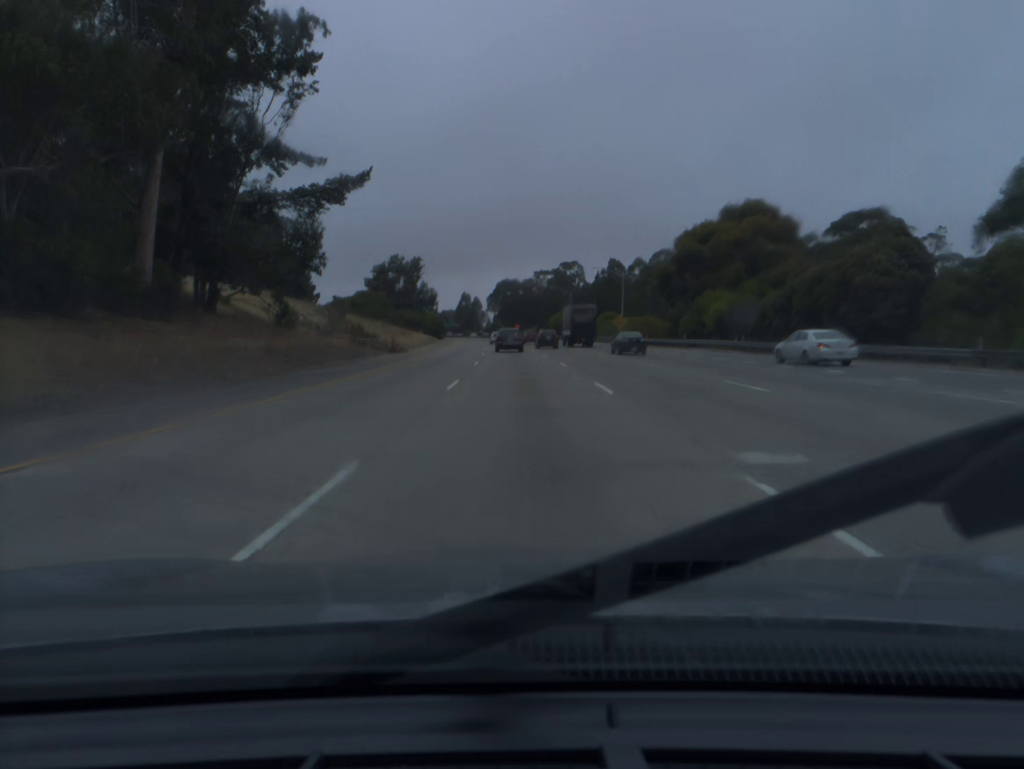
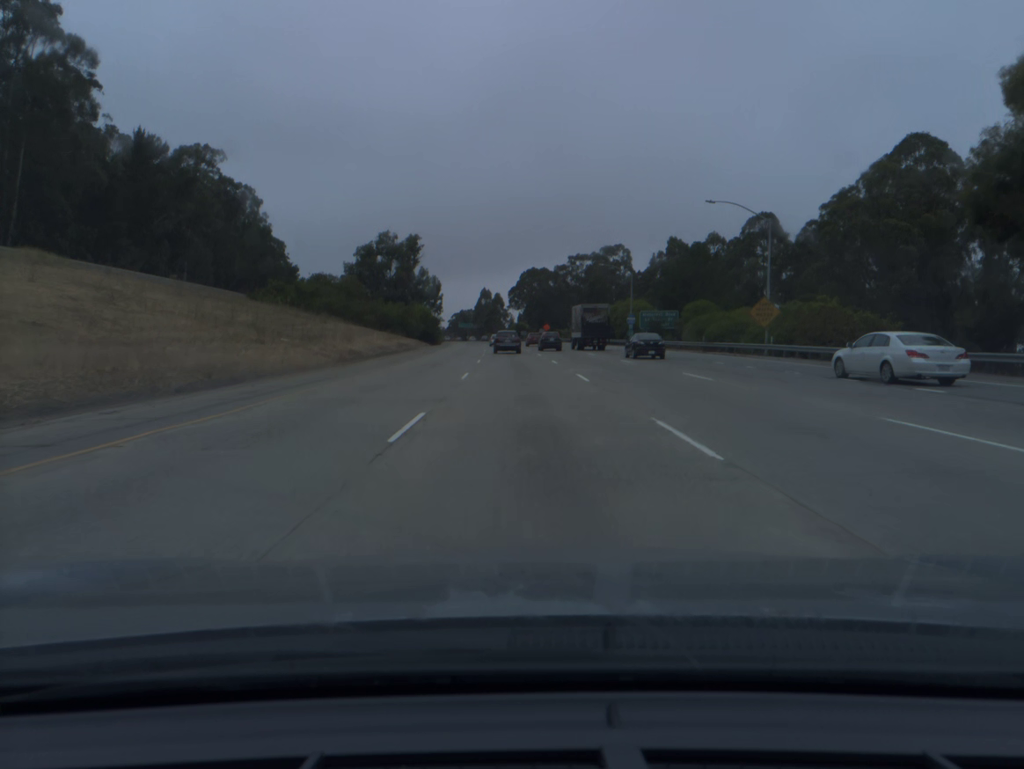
(-0.9, +52.9) m; -2°
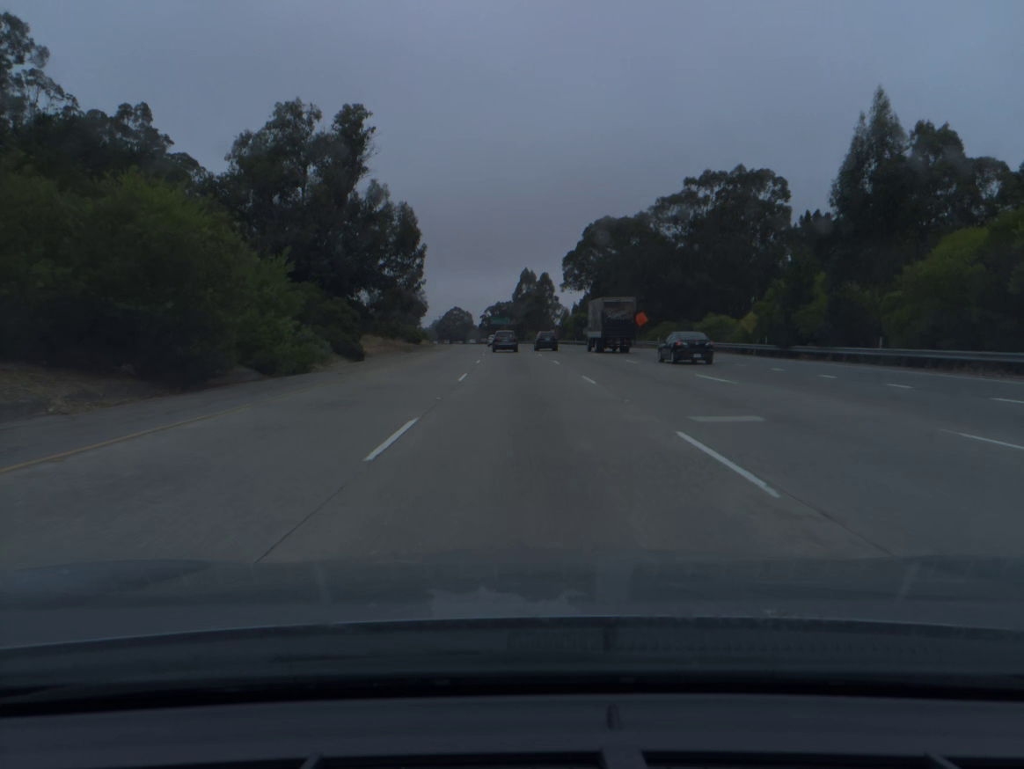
(-2.6, +89.1) m; -3°
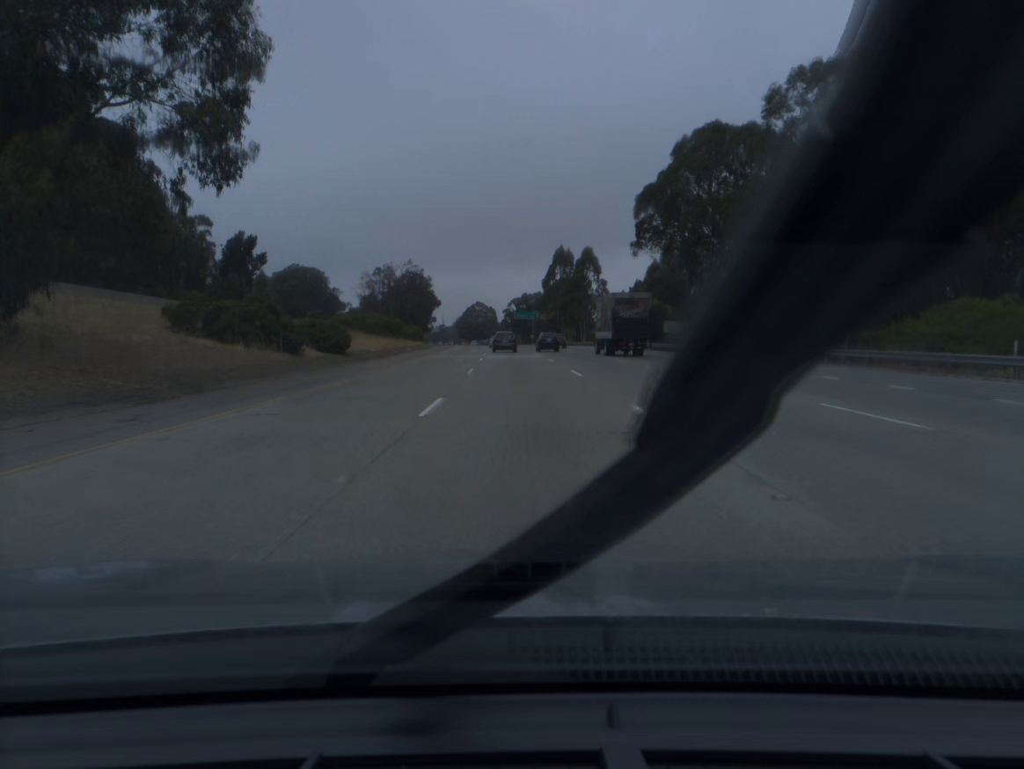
(-0.9, +54.3) m; -2°
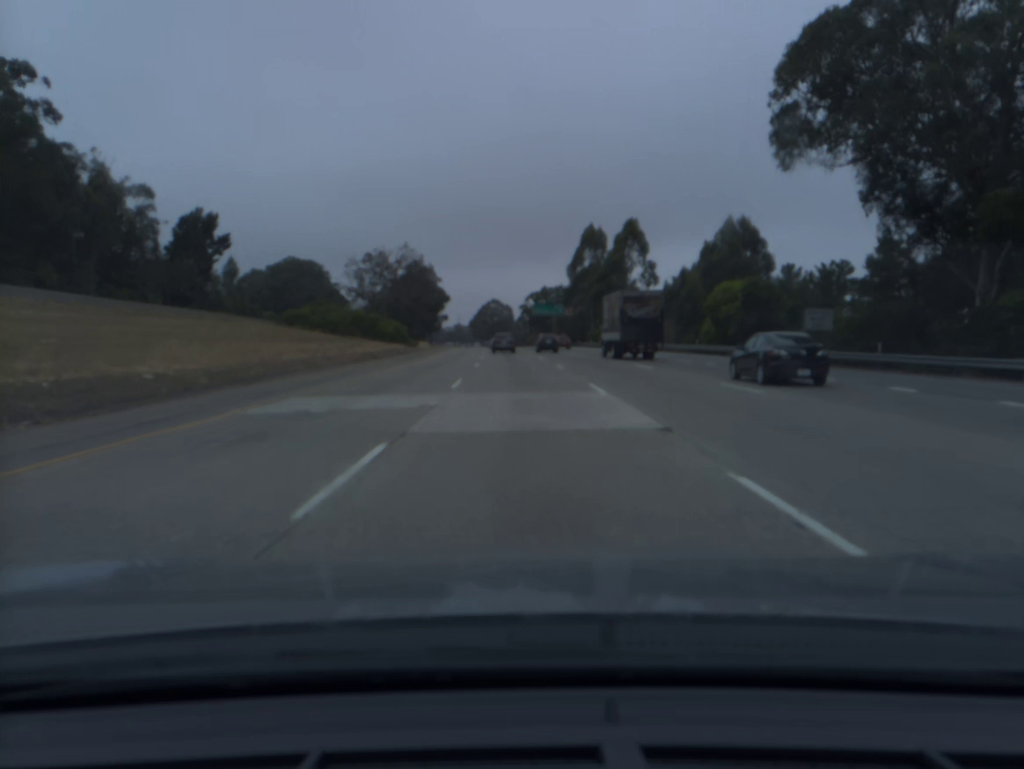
(-0.4, +36.5) m; -1°
